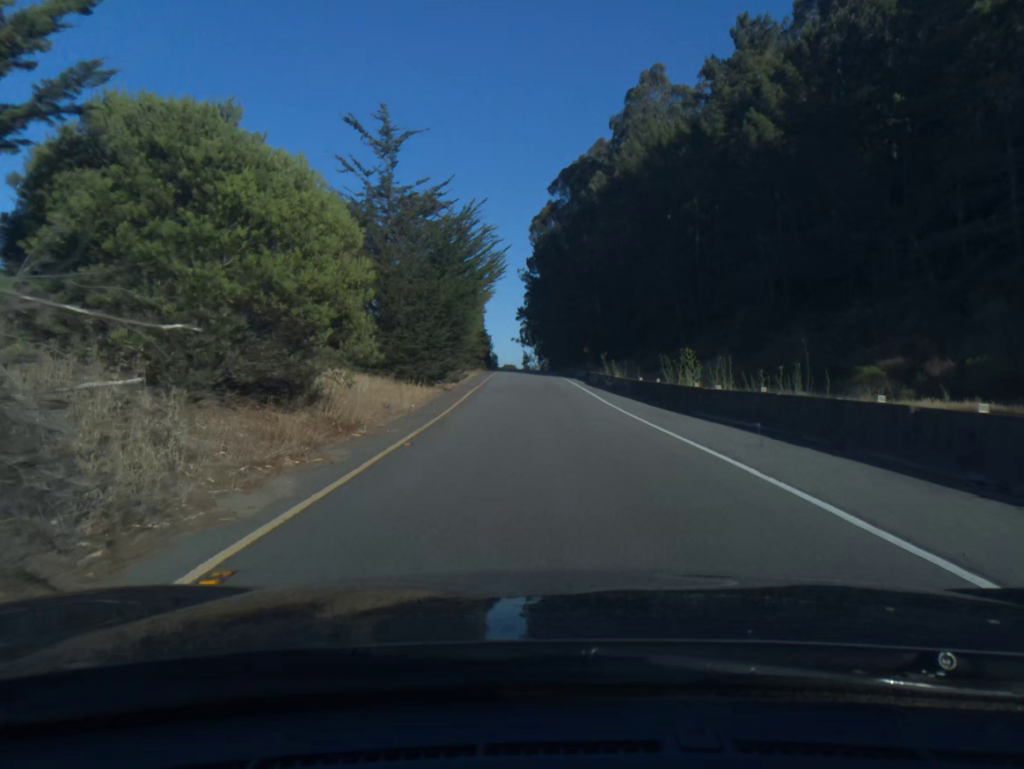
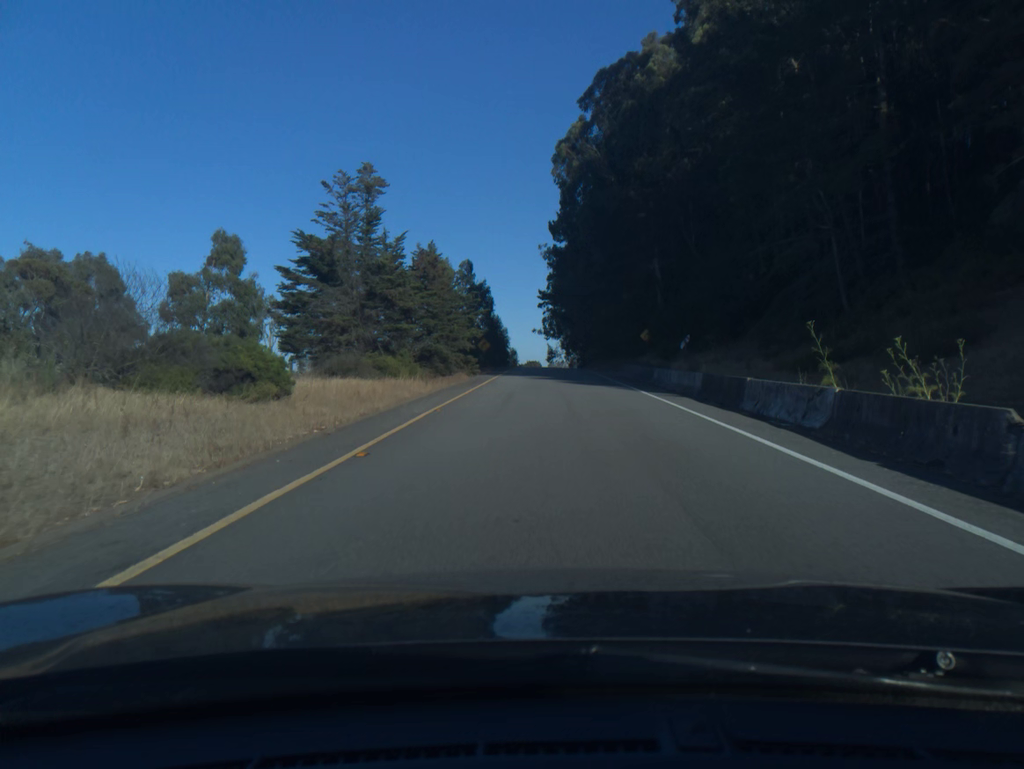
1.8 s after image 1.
(-0.7, +38.9) m; -2°
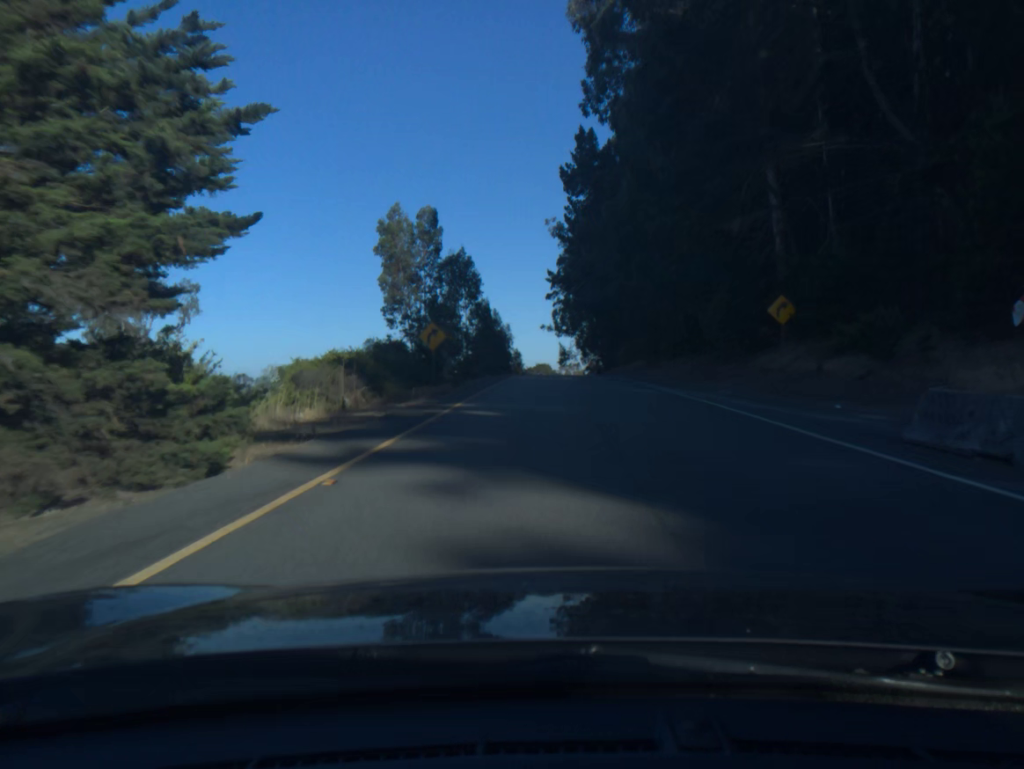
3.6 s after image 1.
(-0.2, +38.8) m; -1°
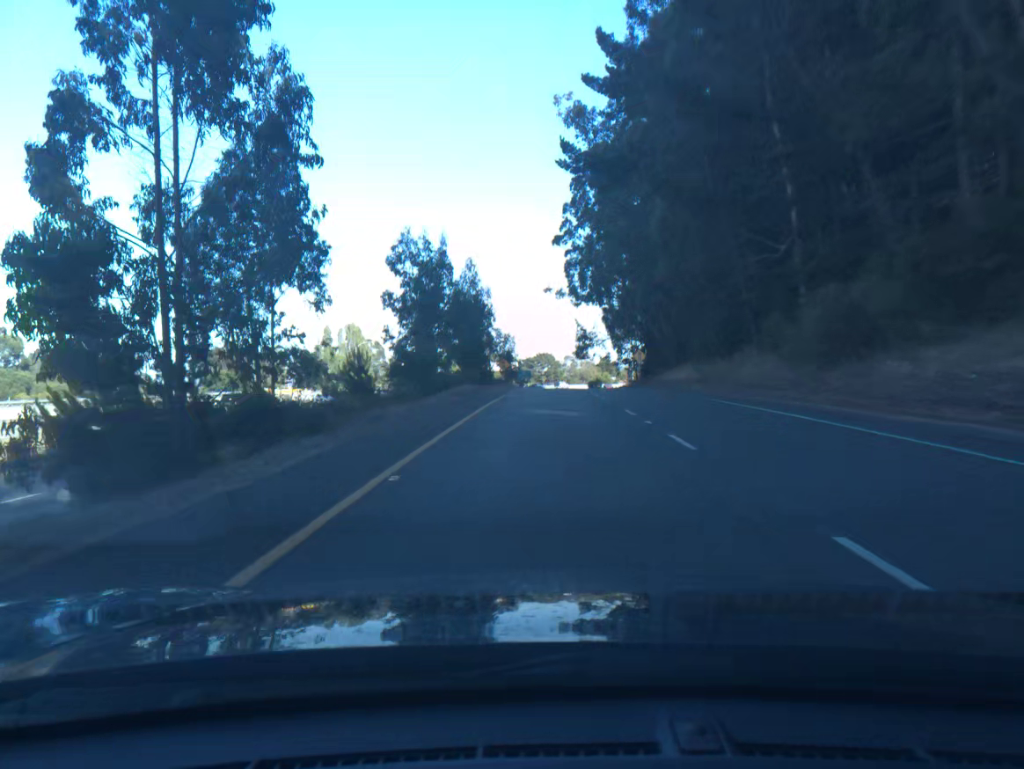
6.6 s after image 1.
(-0.6, +65.6) m; 0°
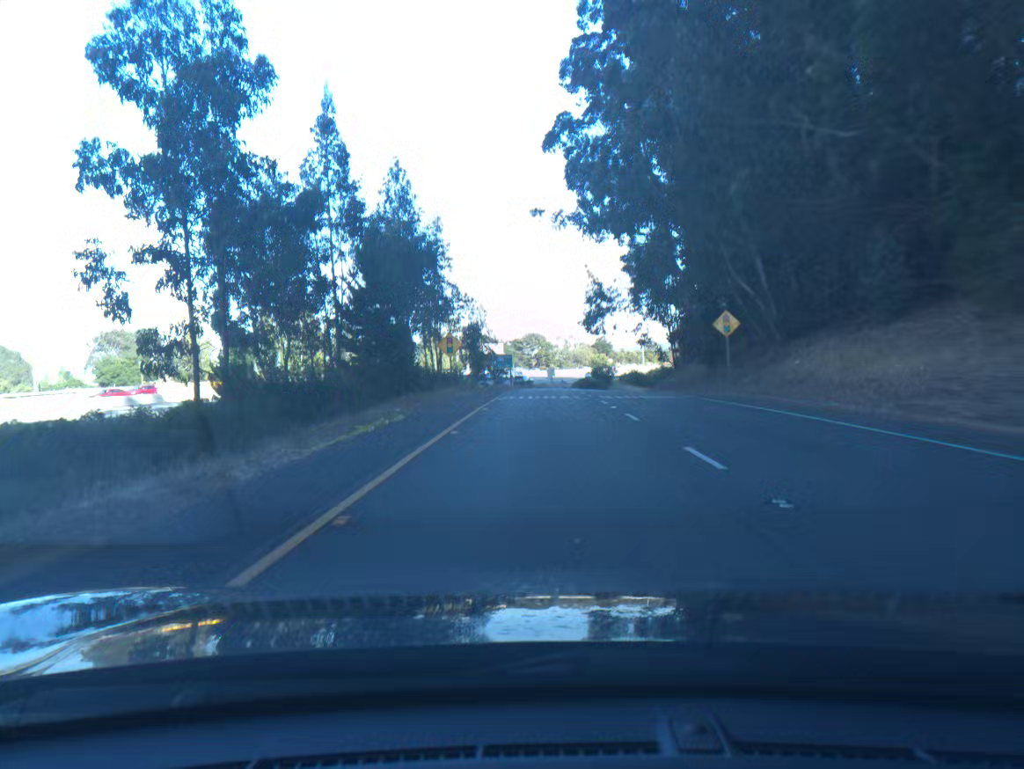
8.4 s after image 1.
(+0.2, +38.8) m; +1°
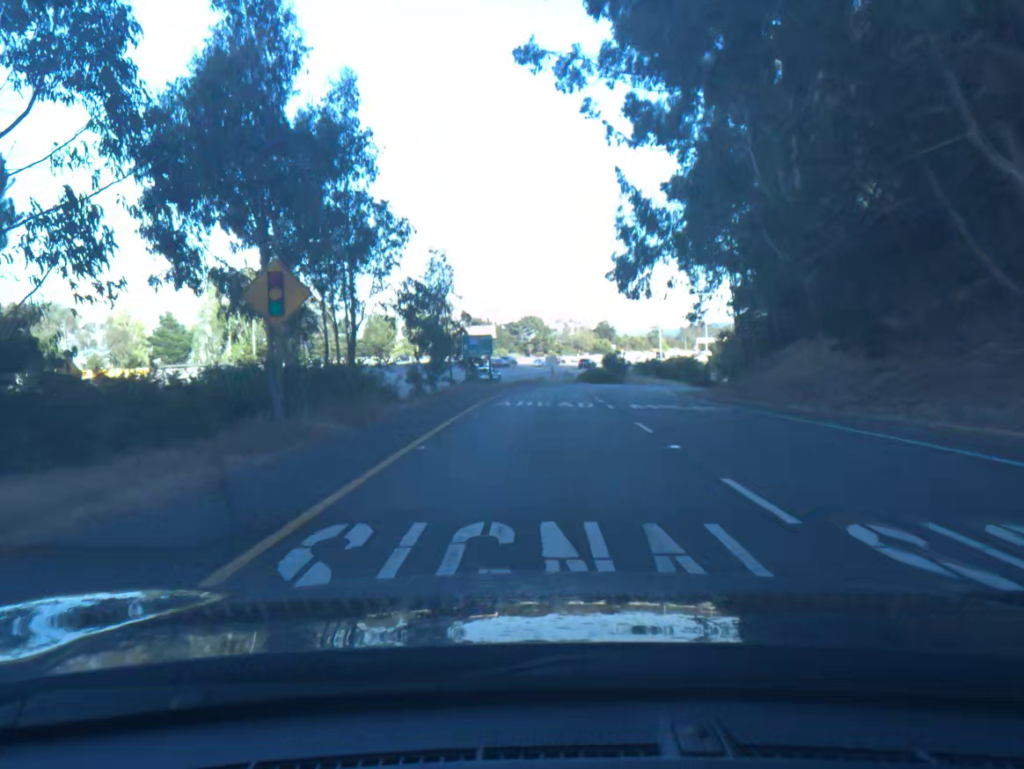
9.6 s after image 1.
(0.0, +25.0) m; 0°
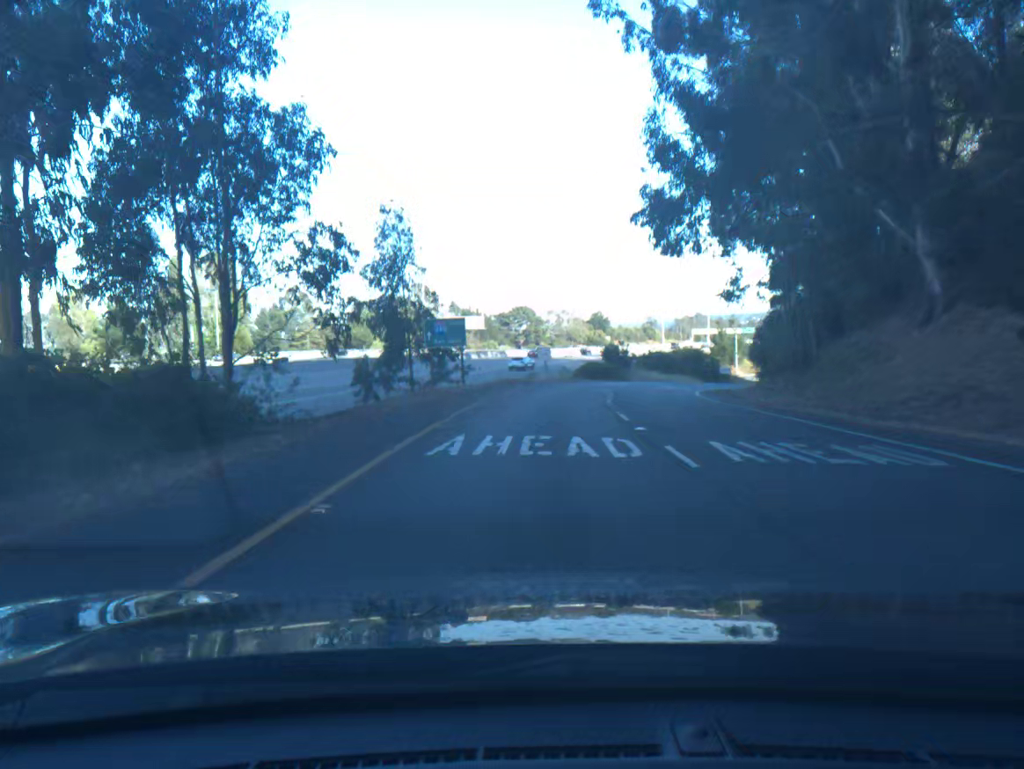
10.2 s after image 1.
(0.0, +11.8) m; +1°
